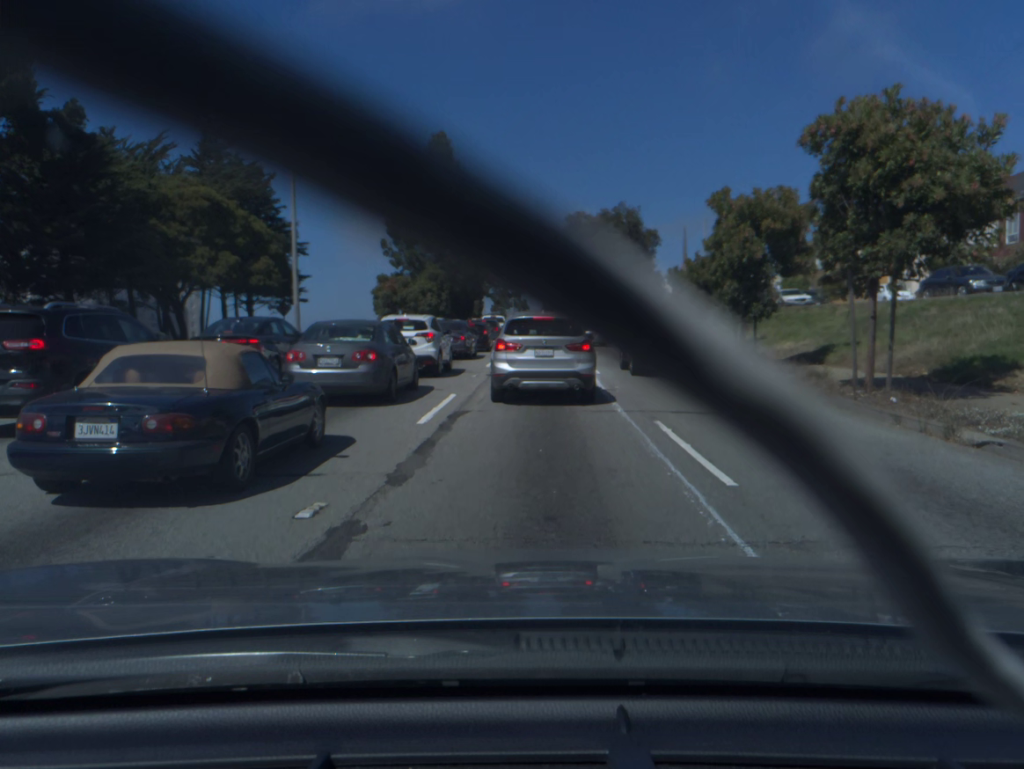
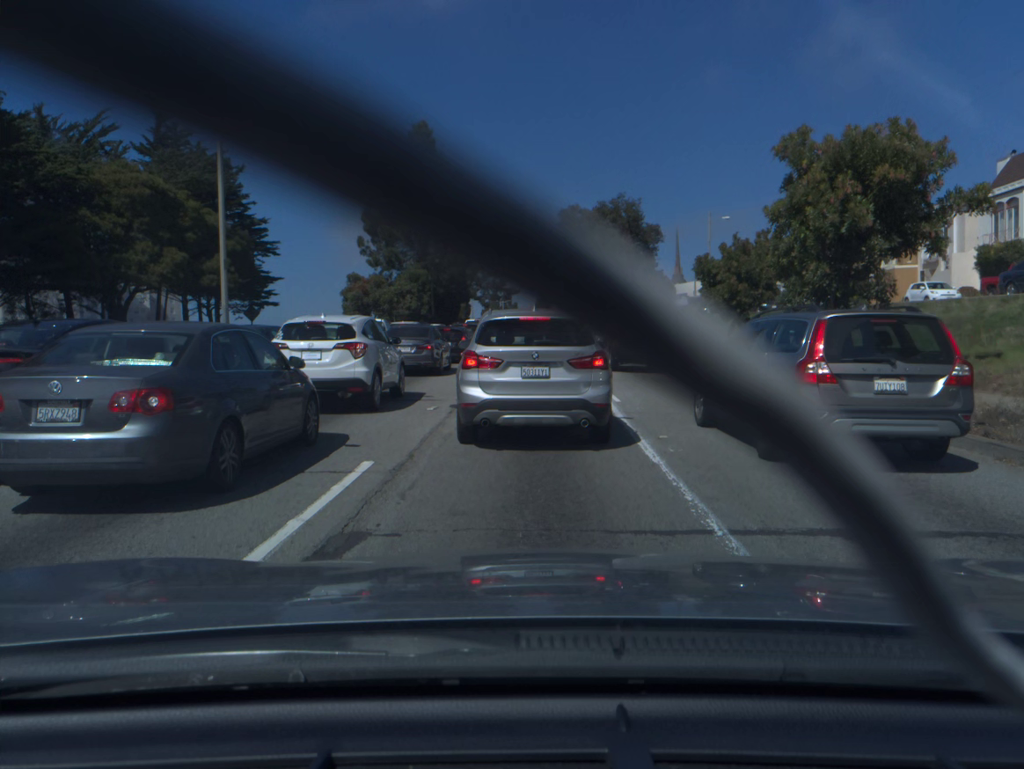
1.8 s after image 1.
(0.0, +7.2) m; 0°
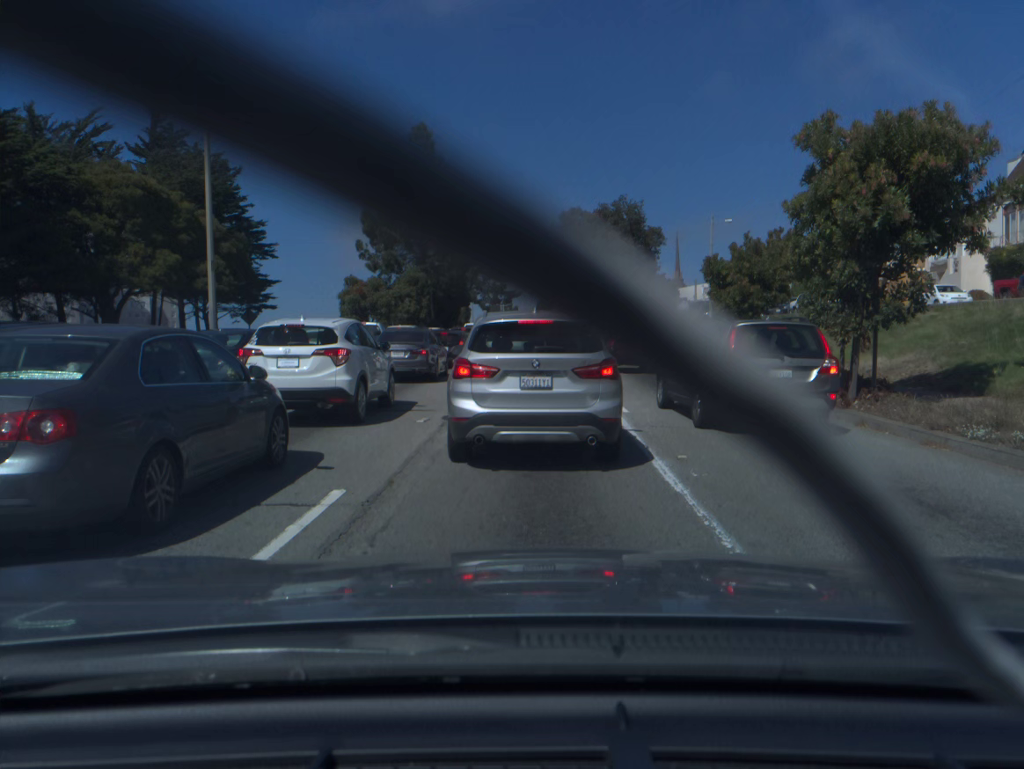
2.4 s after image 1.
(0.0, +1.3) m; -1°
